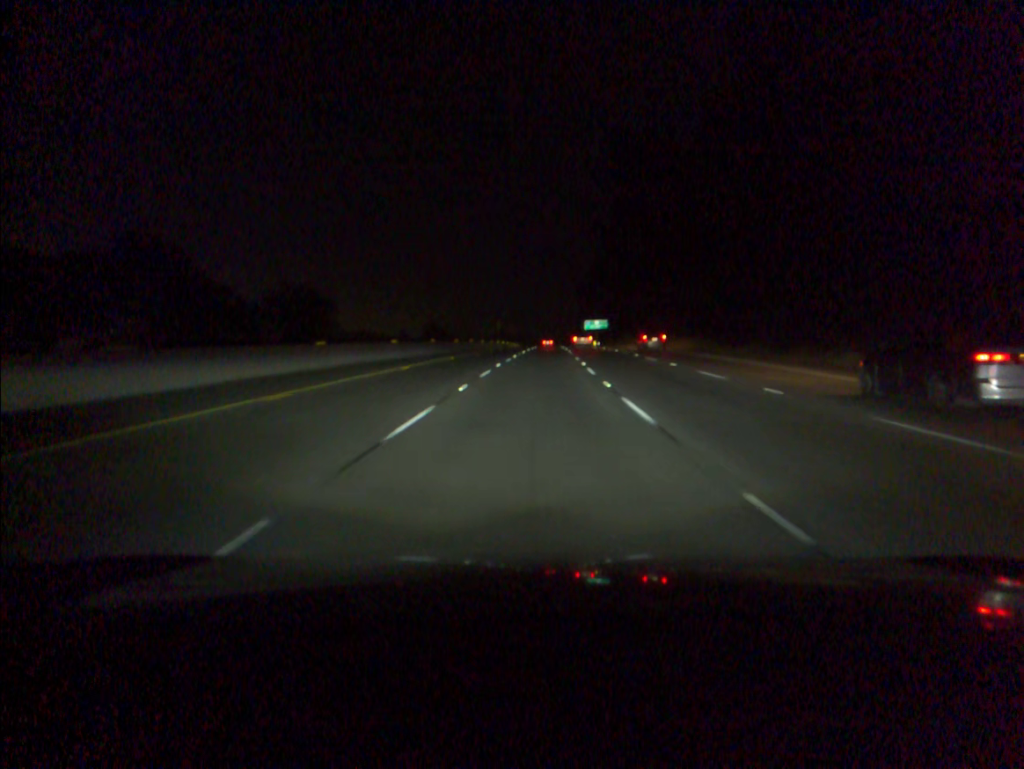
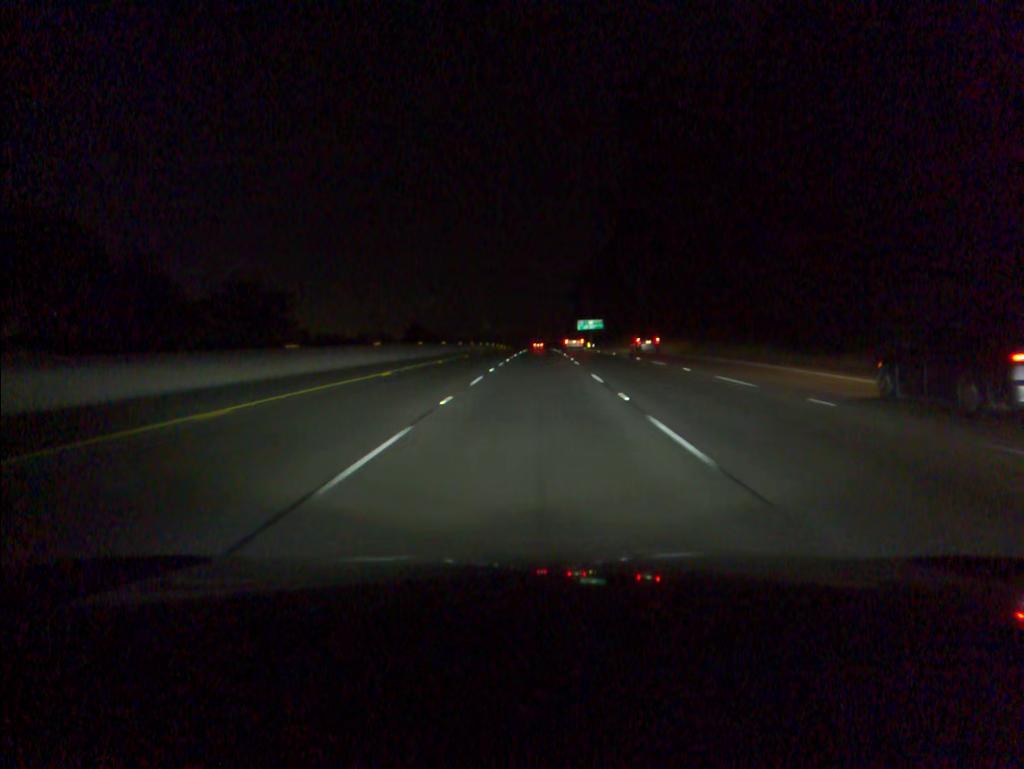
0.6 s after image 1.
(+0.1, +17.8) m; +1°
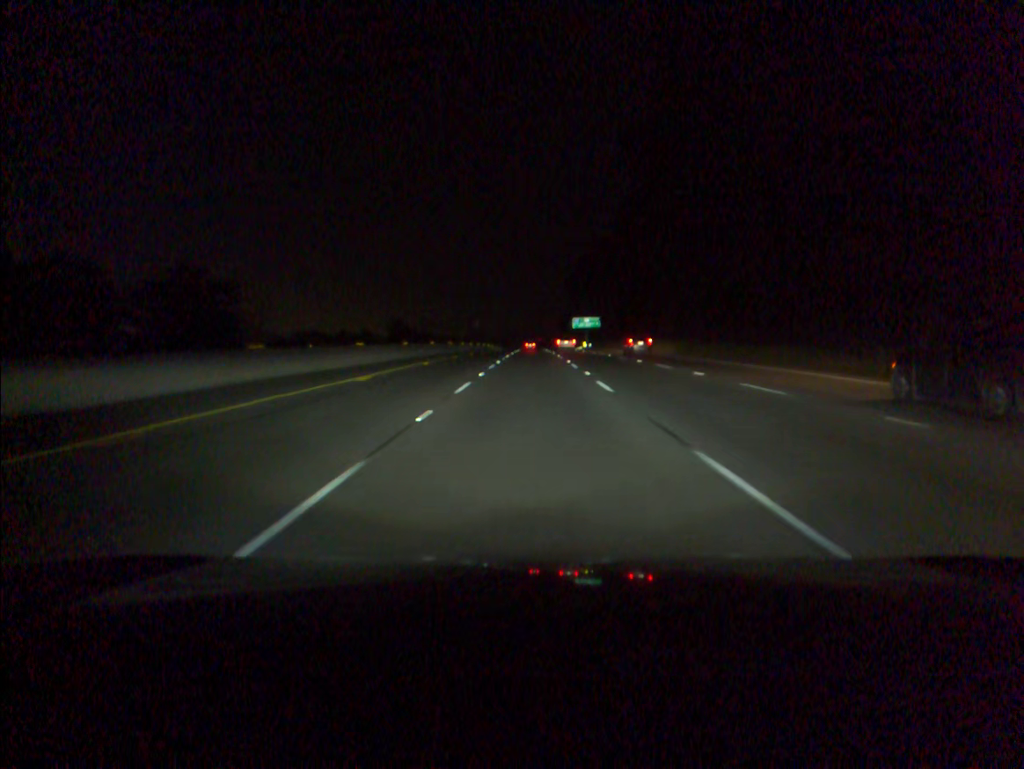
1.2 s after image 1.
(+0.1, +17.8) m; +1°
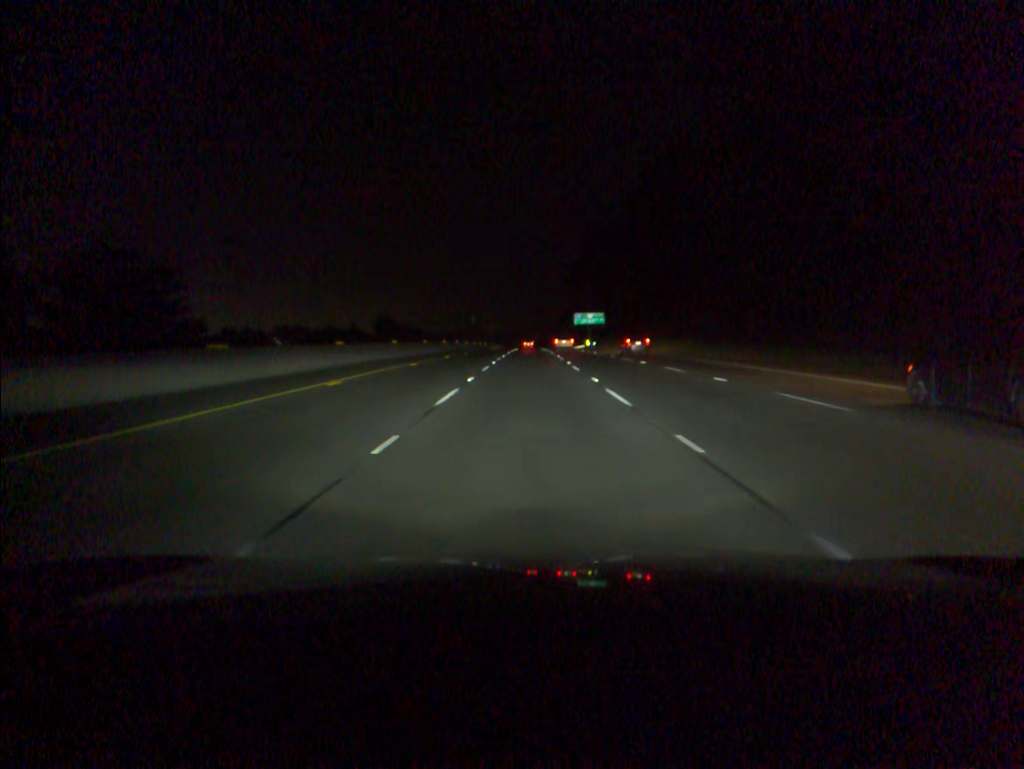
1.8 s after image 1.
(0.0, +17.8) m; 0°
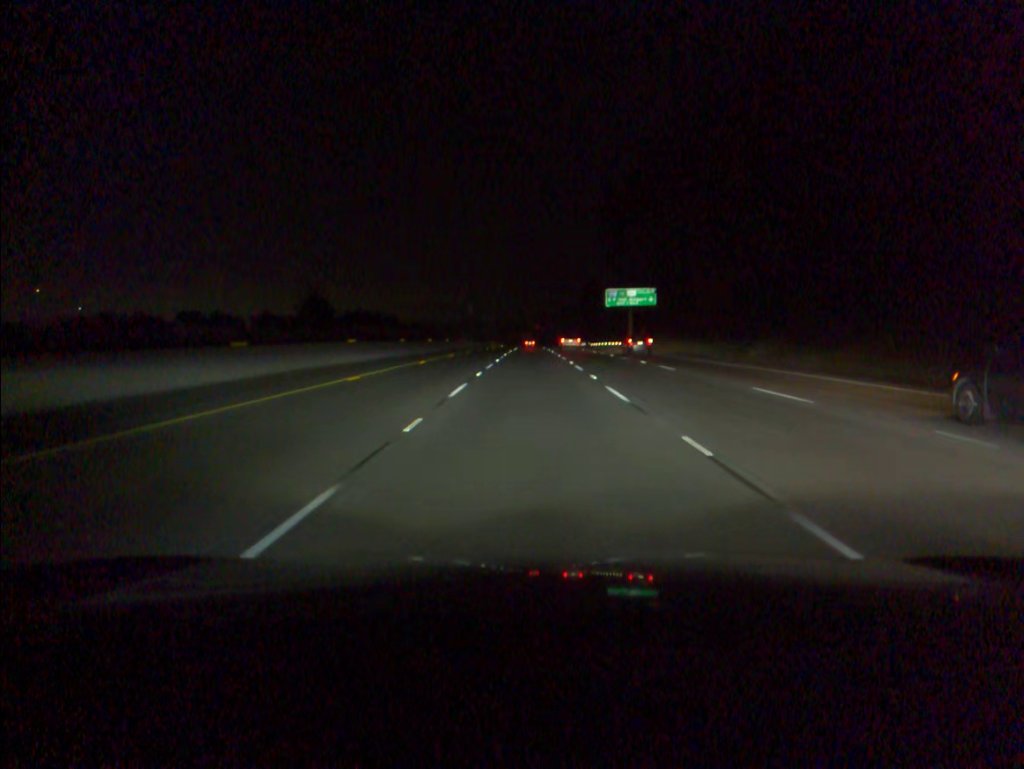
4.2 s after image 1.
(-0.1, +71.1) m; 0°
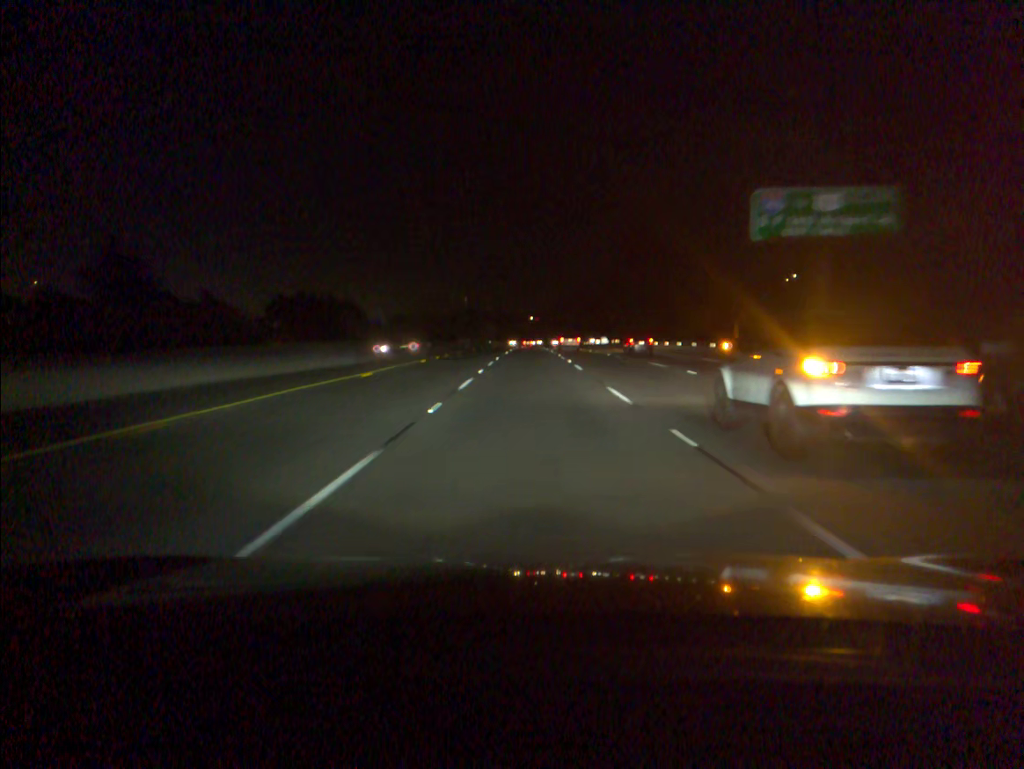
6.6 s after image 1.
(0.0, +71.2) m; 0°
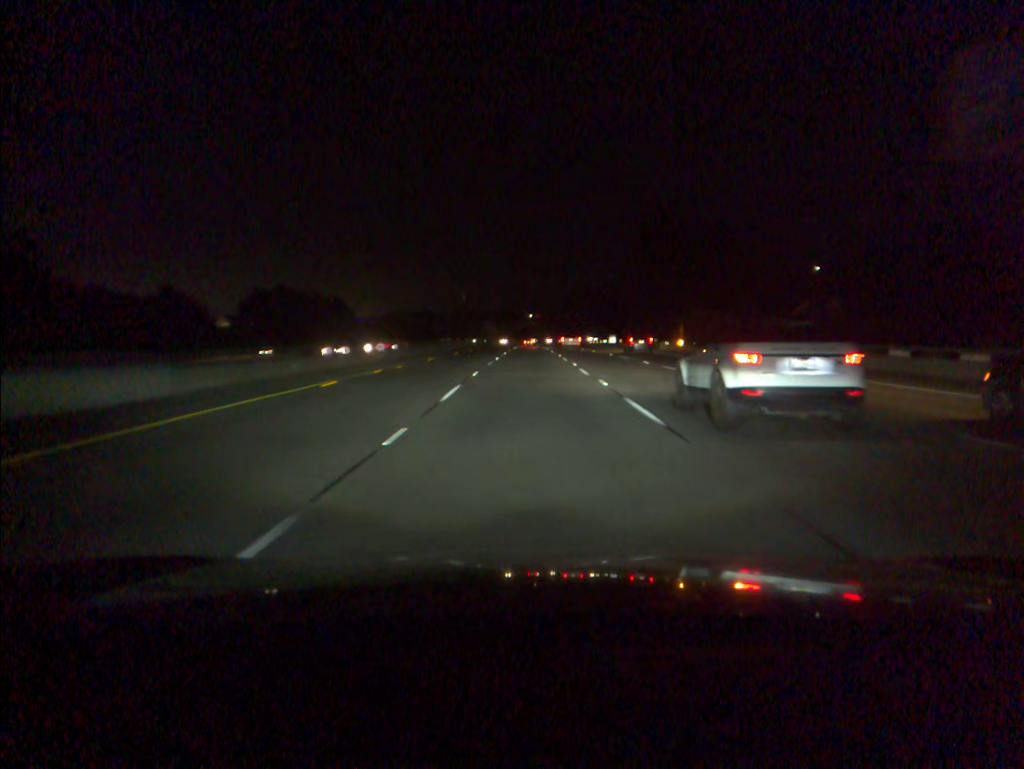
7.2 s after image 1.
(0.0, +17.8) m; 0°
